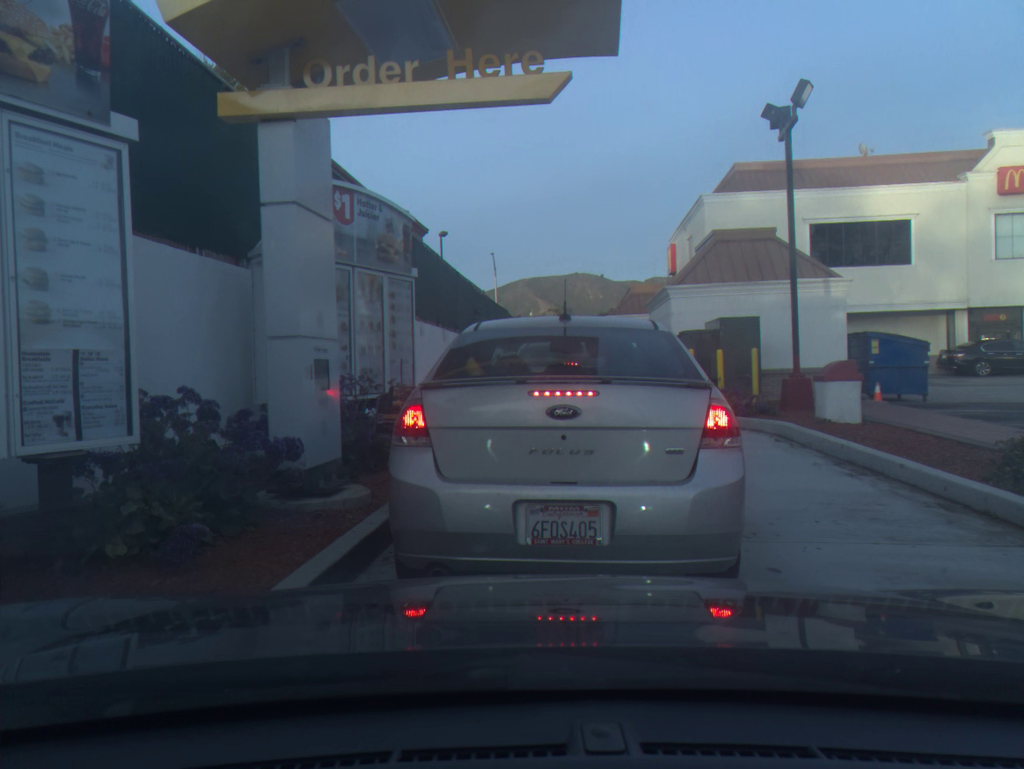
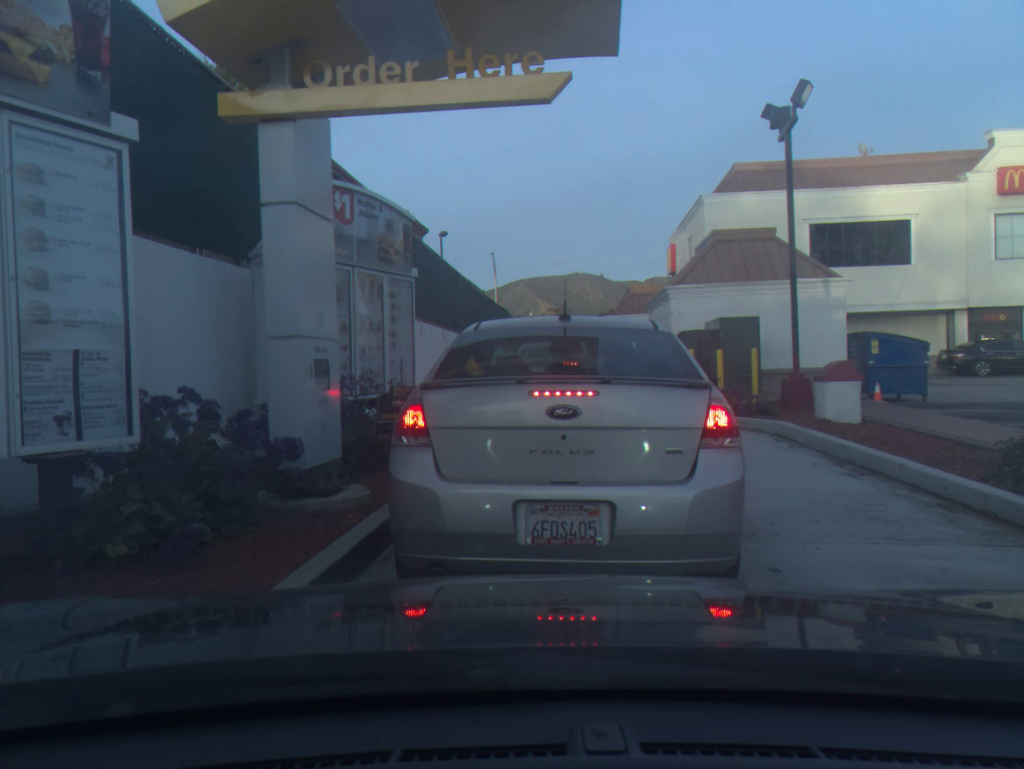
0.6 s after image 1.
(0.0, 0.0) m; 0°
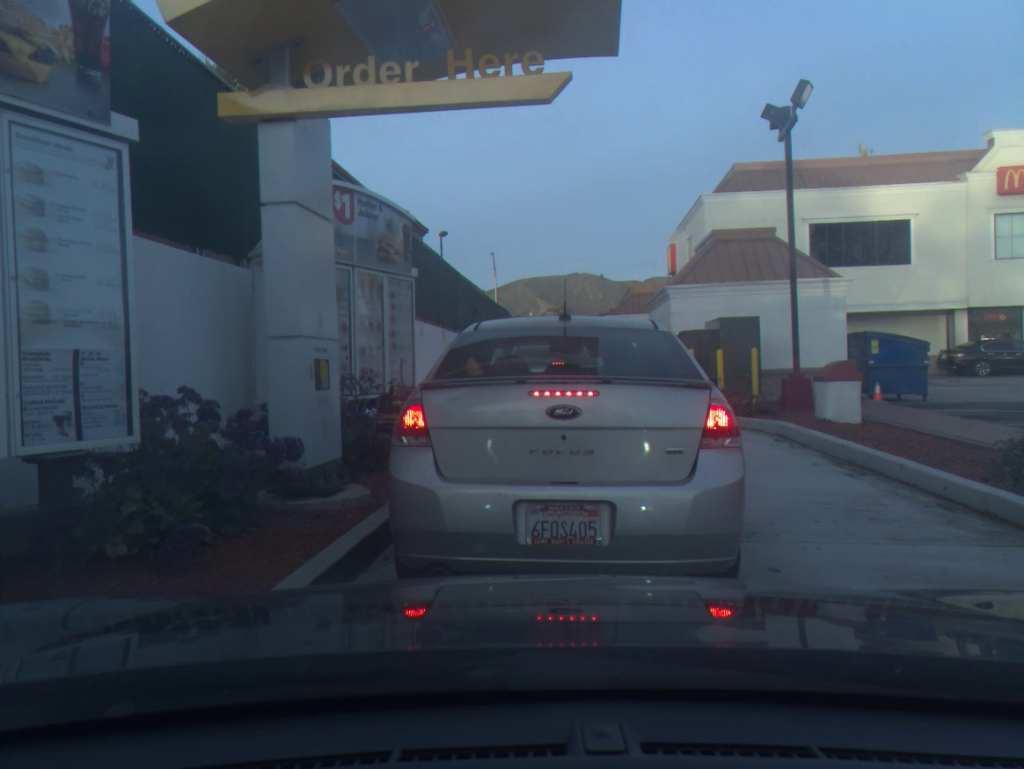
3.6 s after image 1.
(0.0, 0.0) m; 0°
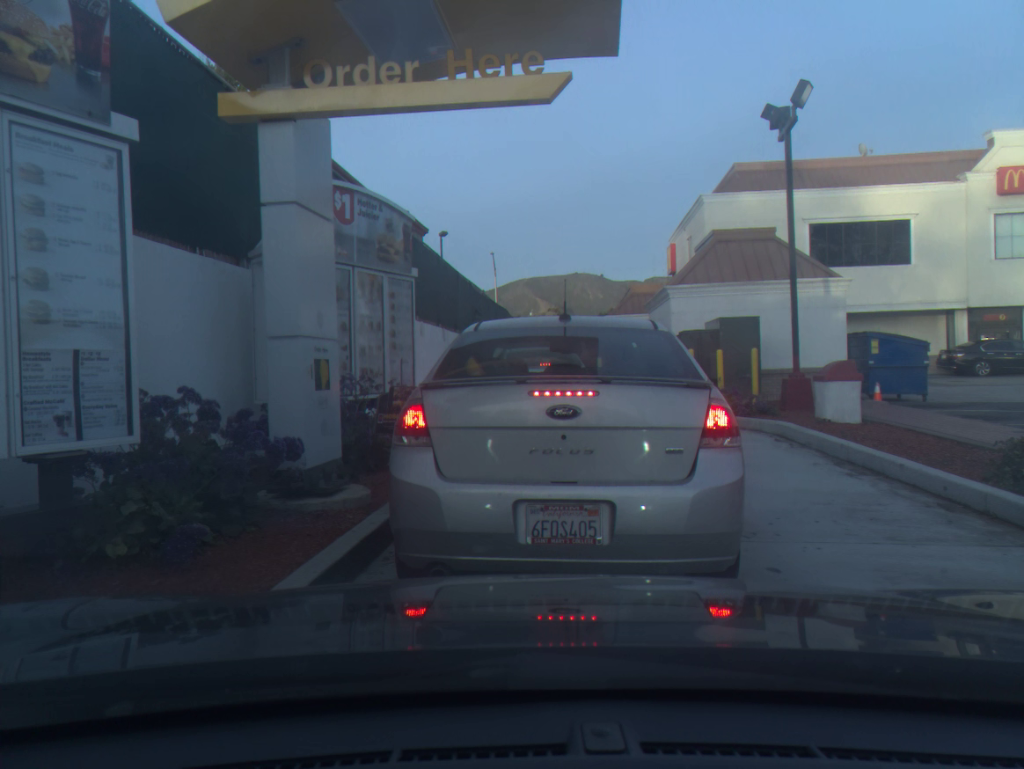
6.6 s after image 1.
(0.0, 0.0) m; 0°
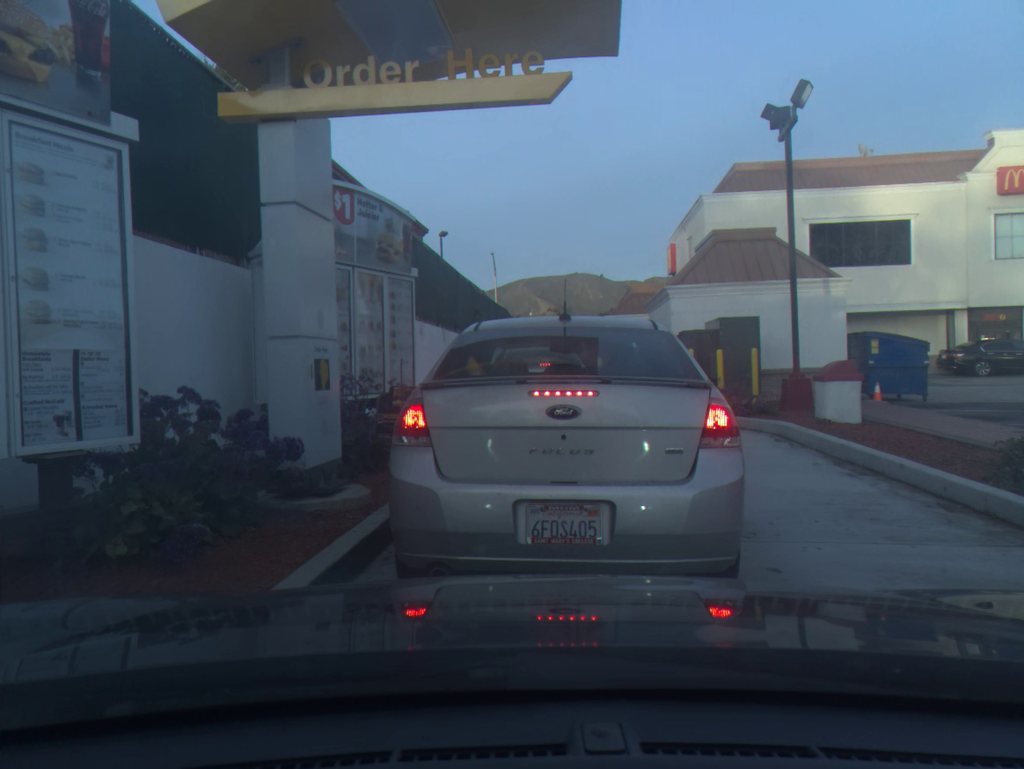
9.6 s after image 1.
(0.0, 0.0) m; 0°
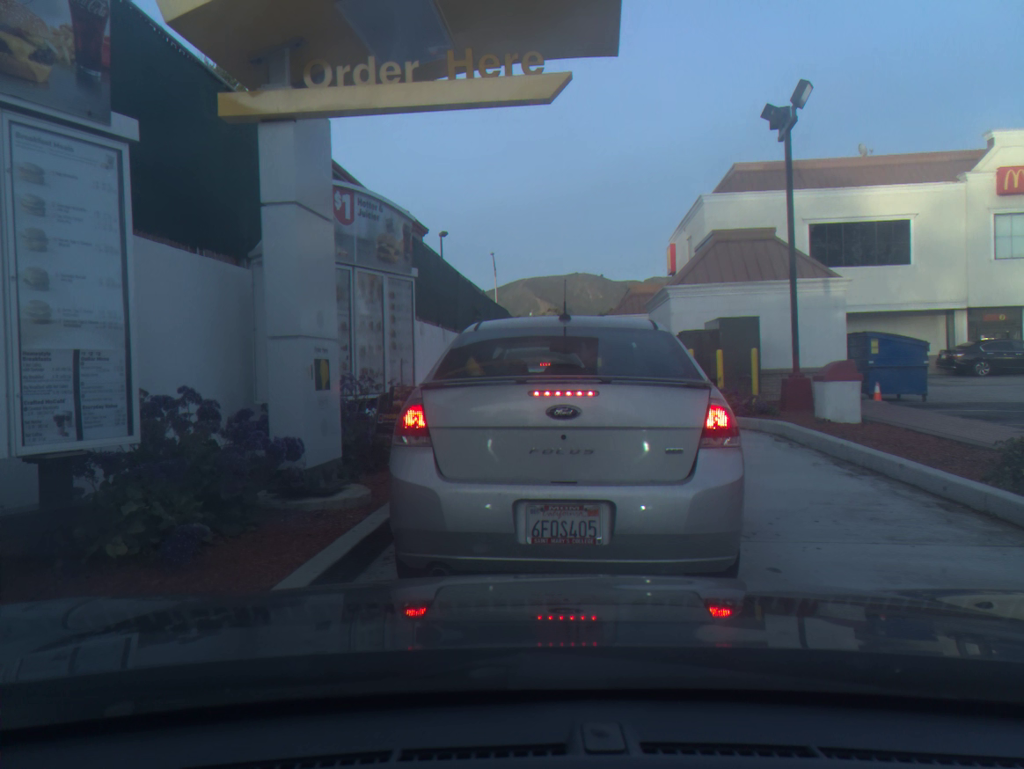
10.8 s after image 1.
(0.0, 0.0) m; 0°
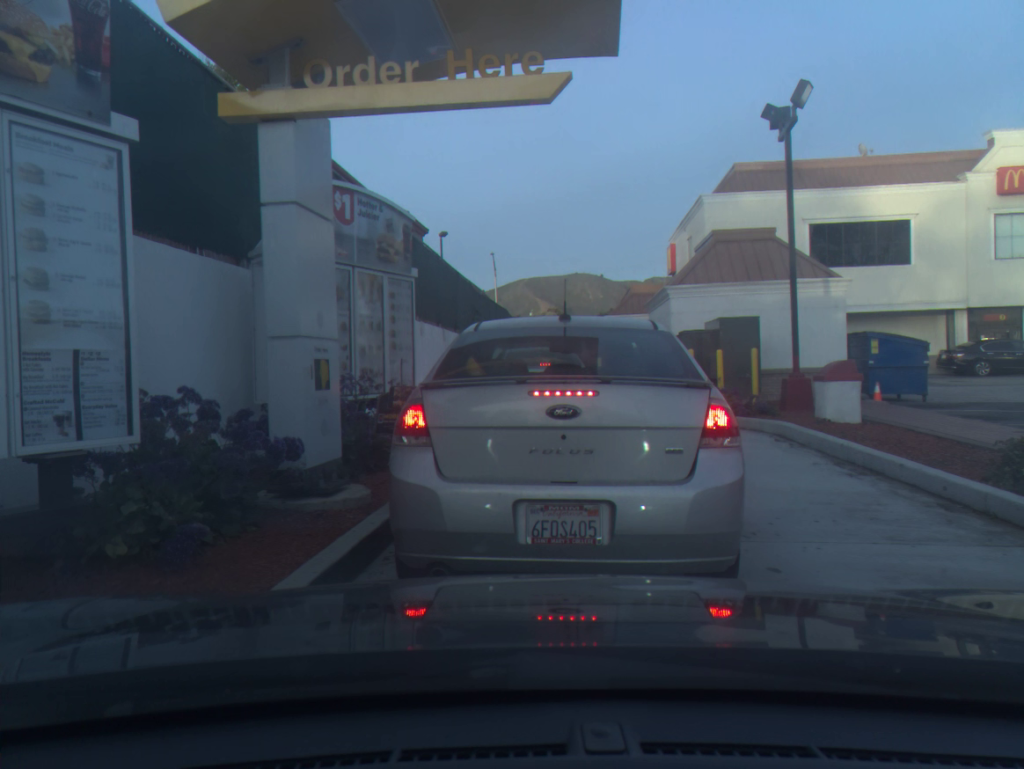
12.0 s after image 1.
(0.0, 0.0) m; 0°
